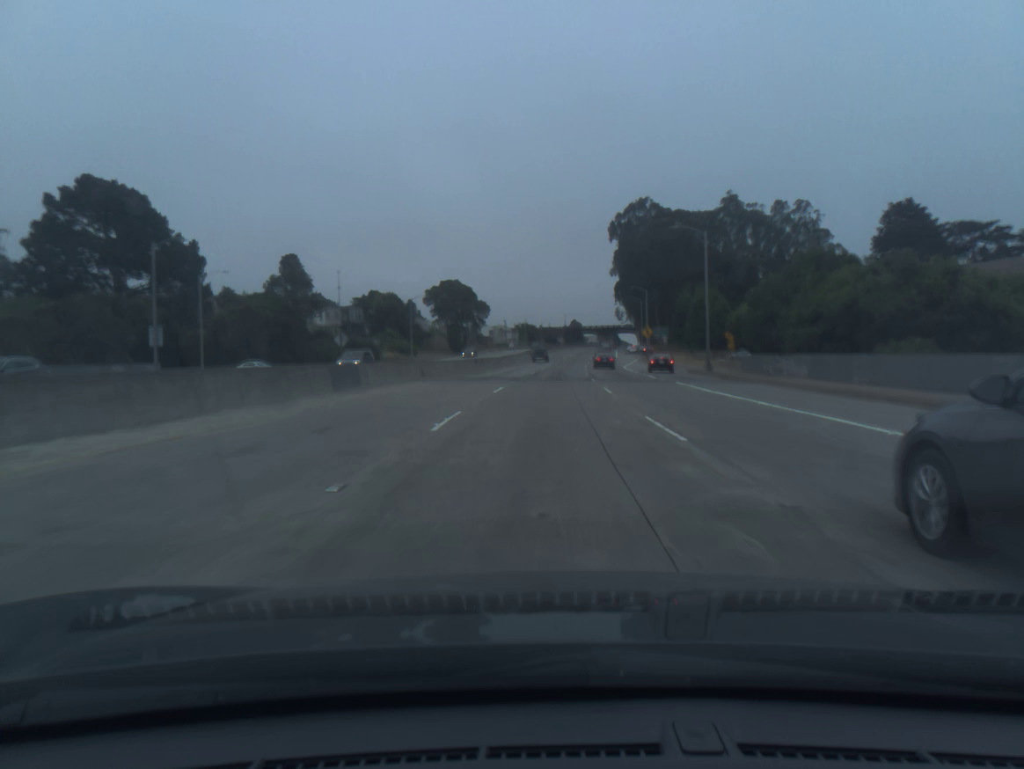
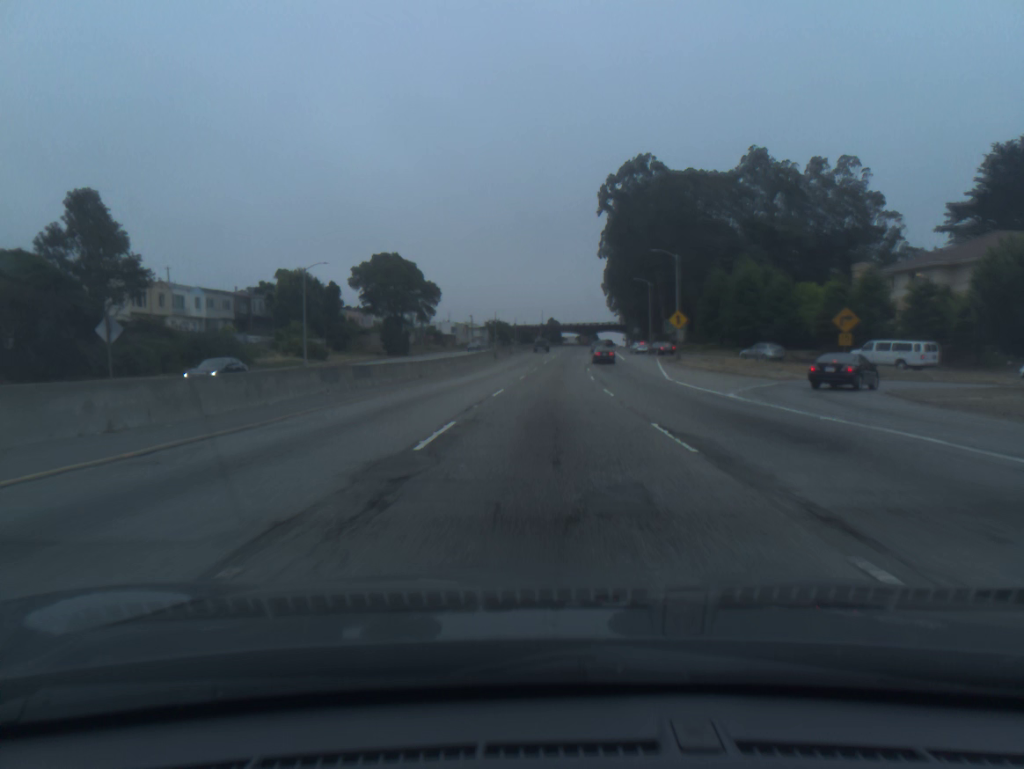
(+0.6, +40.5) m; +2°
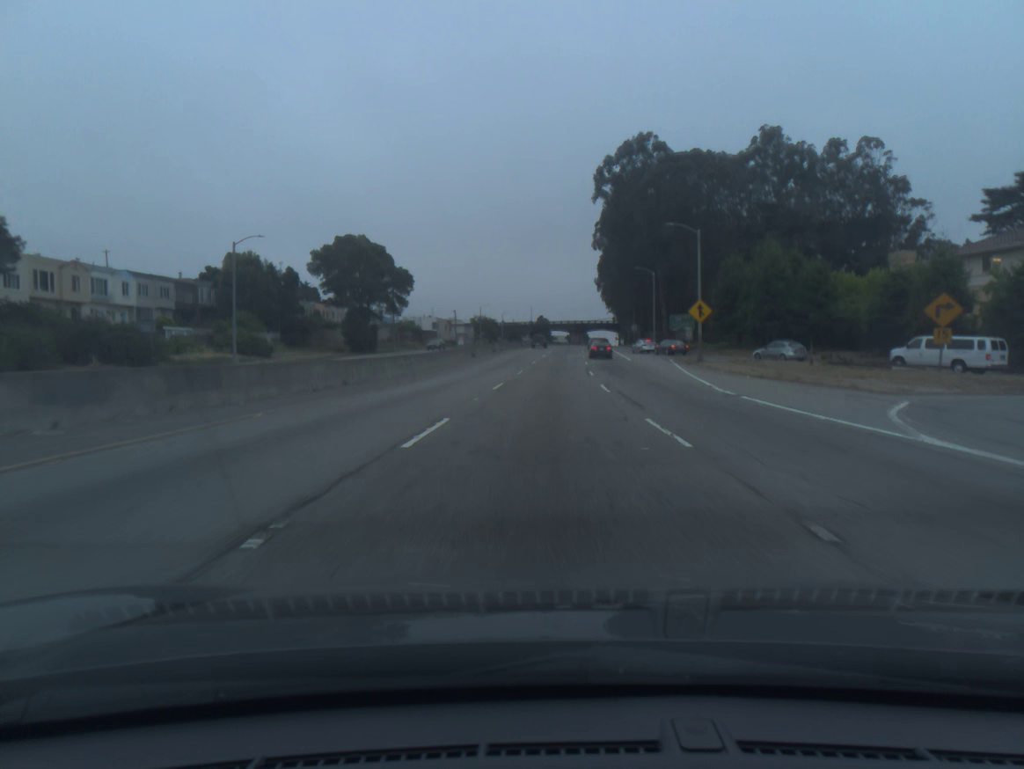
(+0.1, +13.8) m; +1°
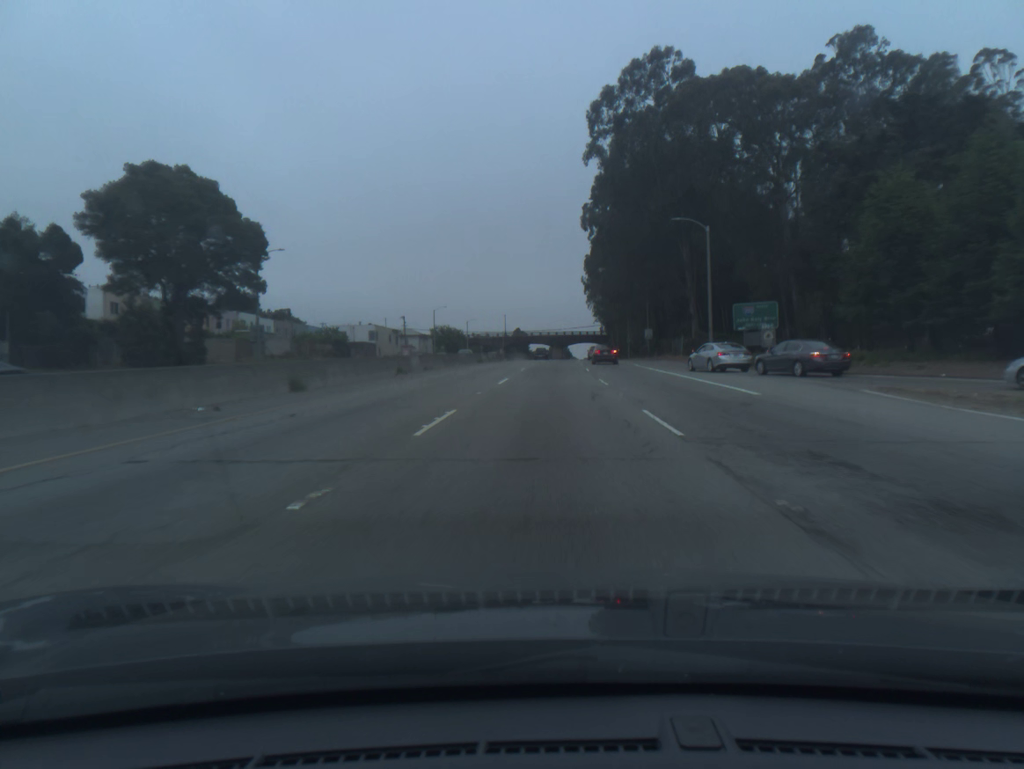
(+0.8, +42.5) m; +2°
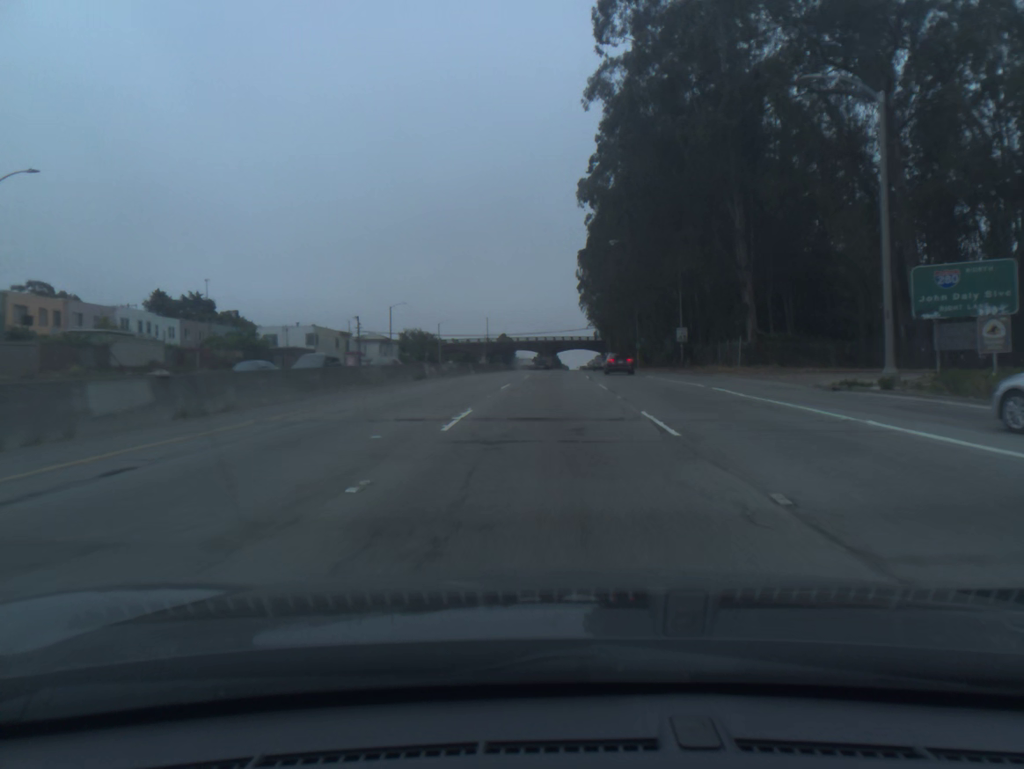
(+0.2, +28.8) m; +1°
